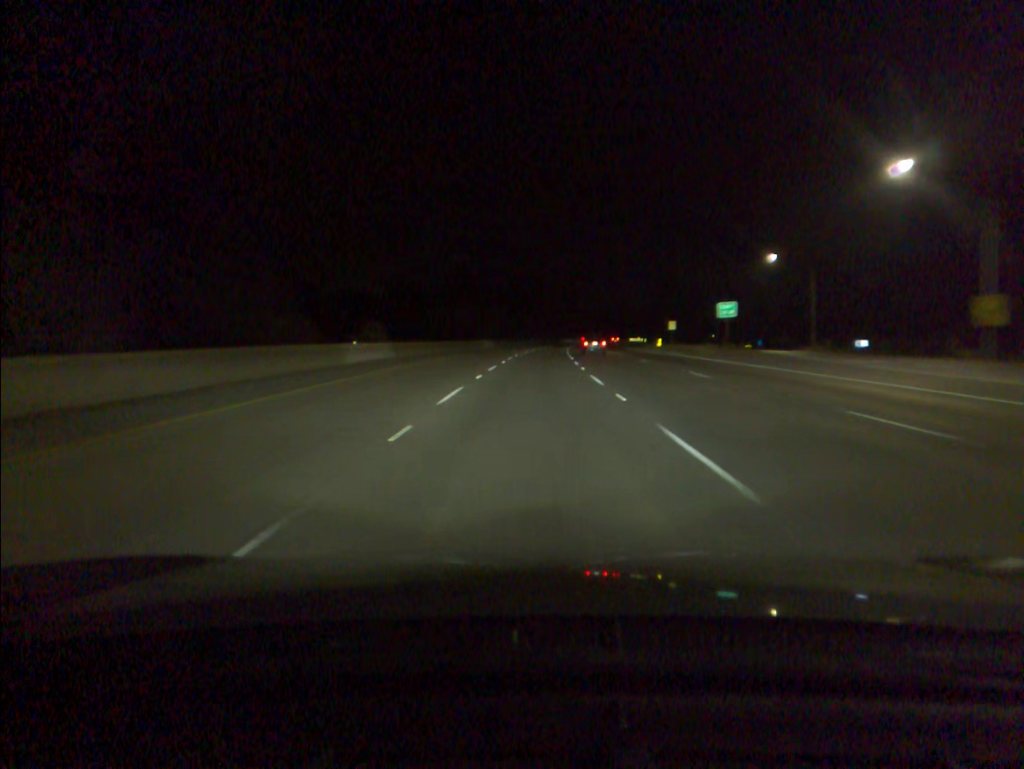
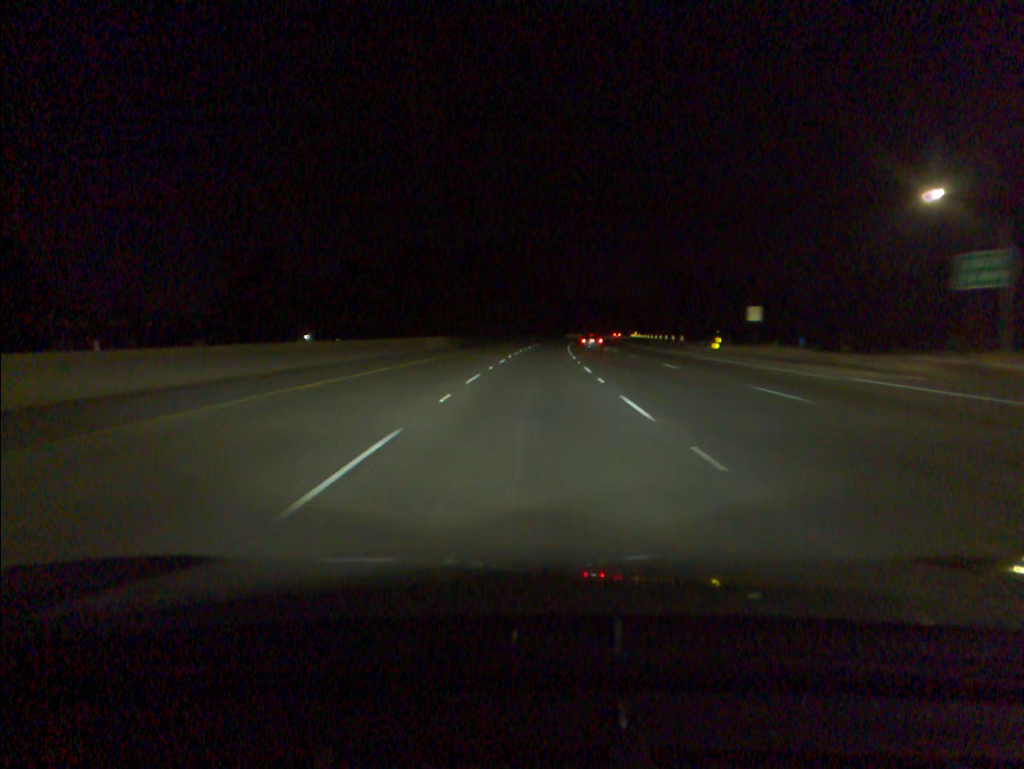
(+0.4, +38.3) m; +1°
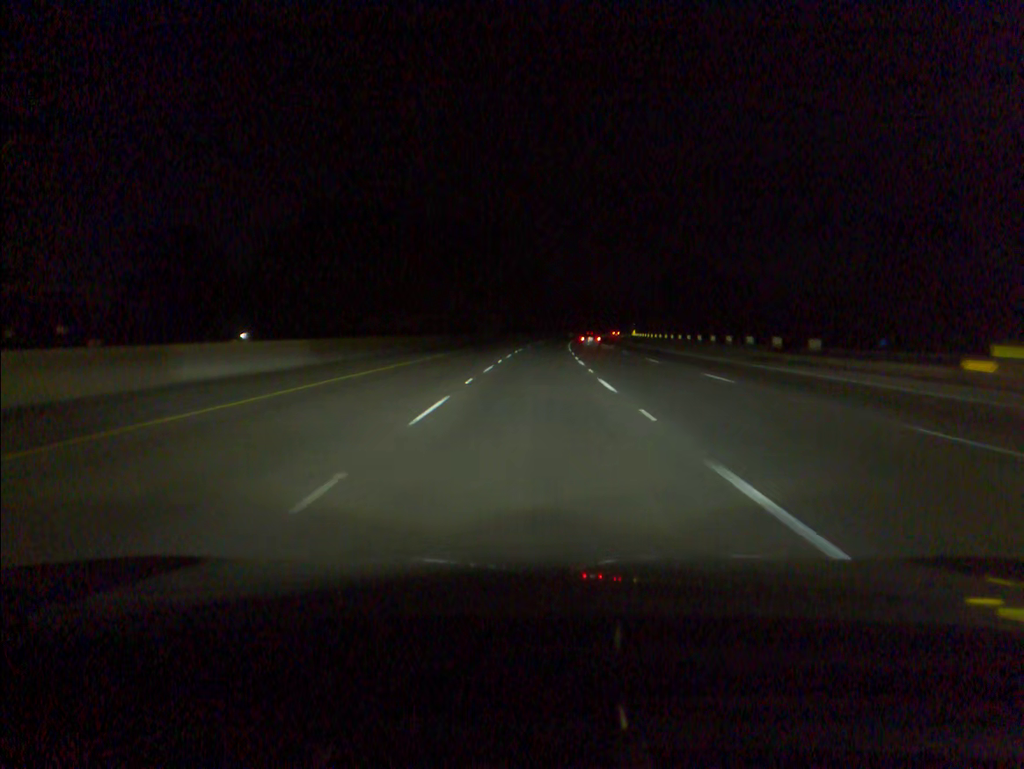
(+0.5, +38.3) m; +1°
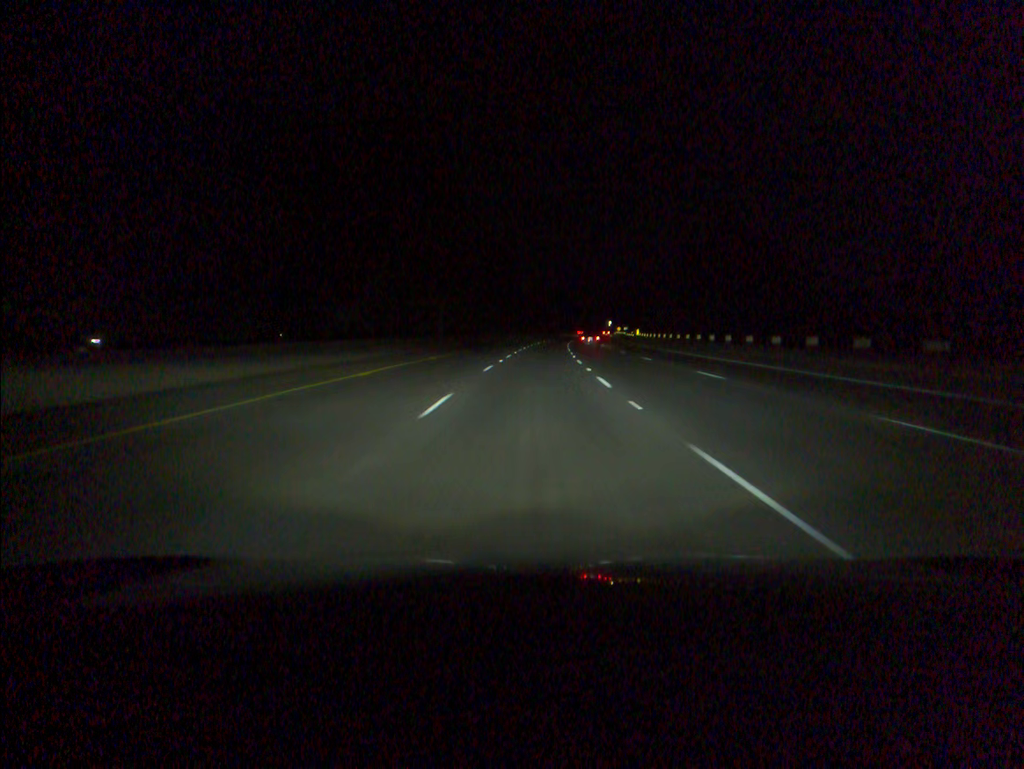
(+1.1, +57.3) m; +2°
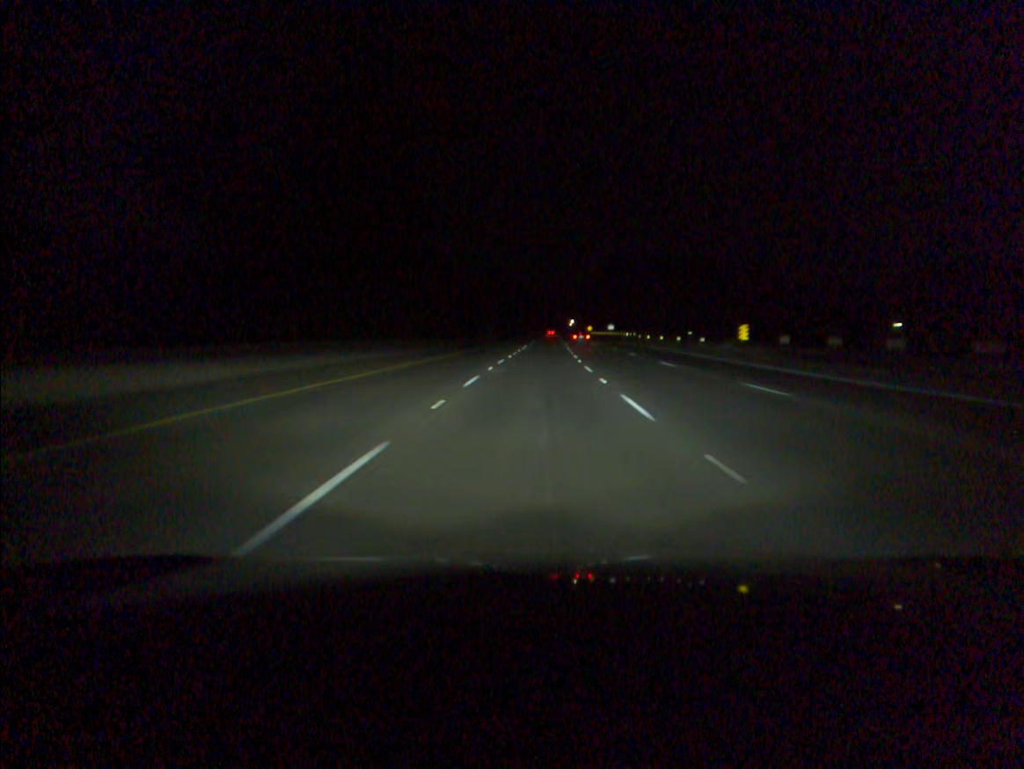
(+2.9, +94.7) m; +4°
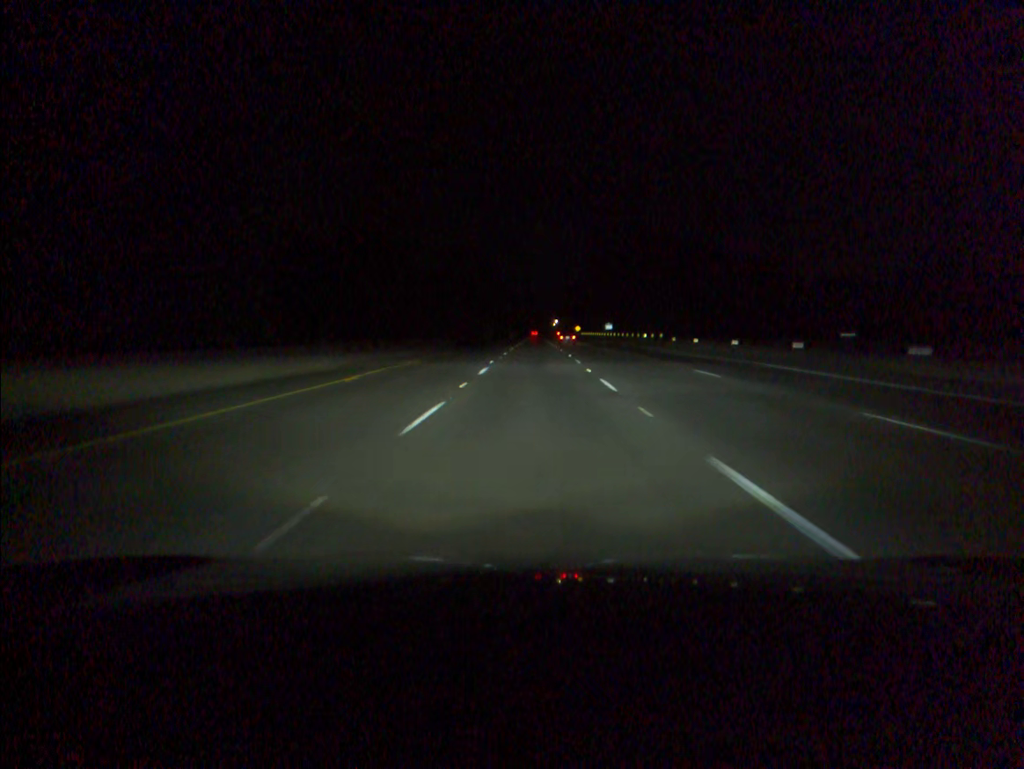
(+0.5, +37.8) m; +1°
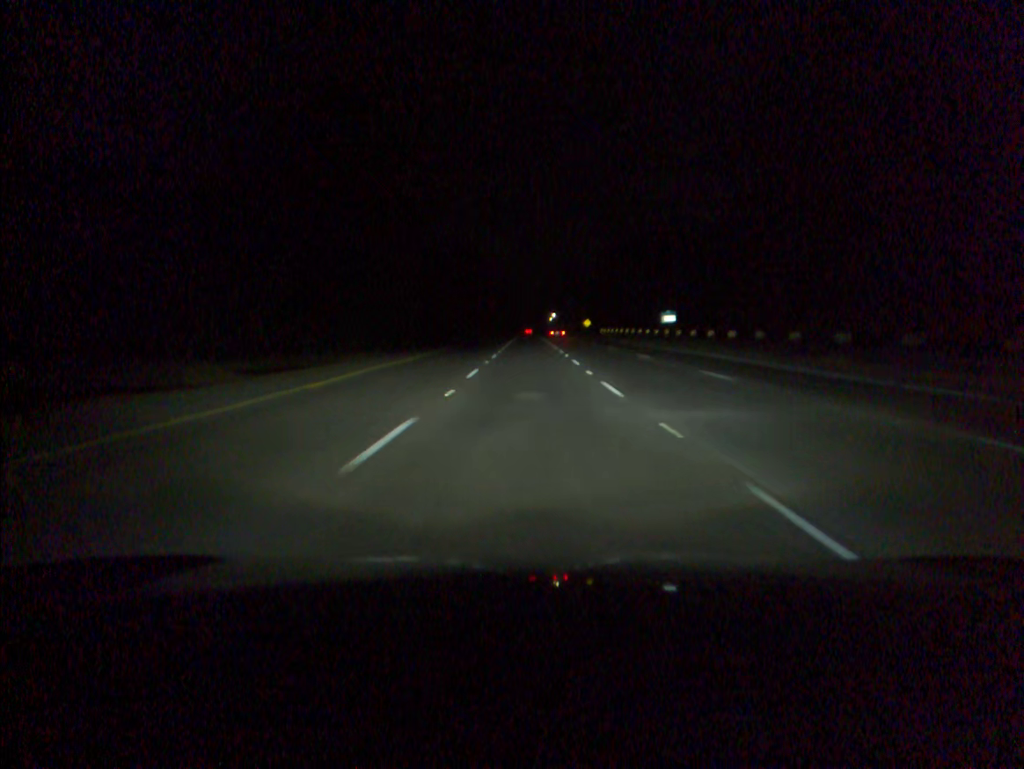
(+0.5, +75.9) m; 0°
